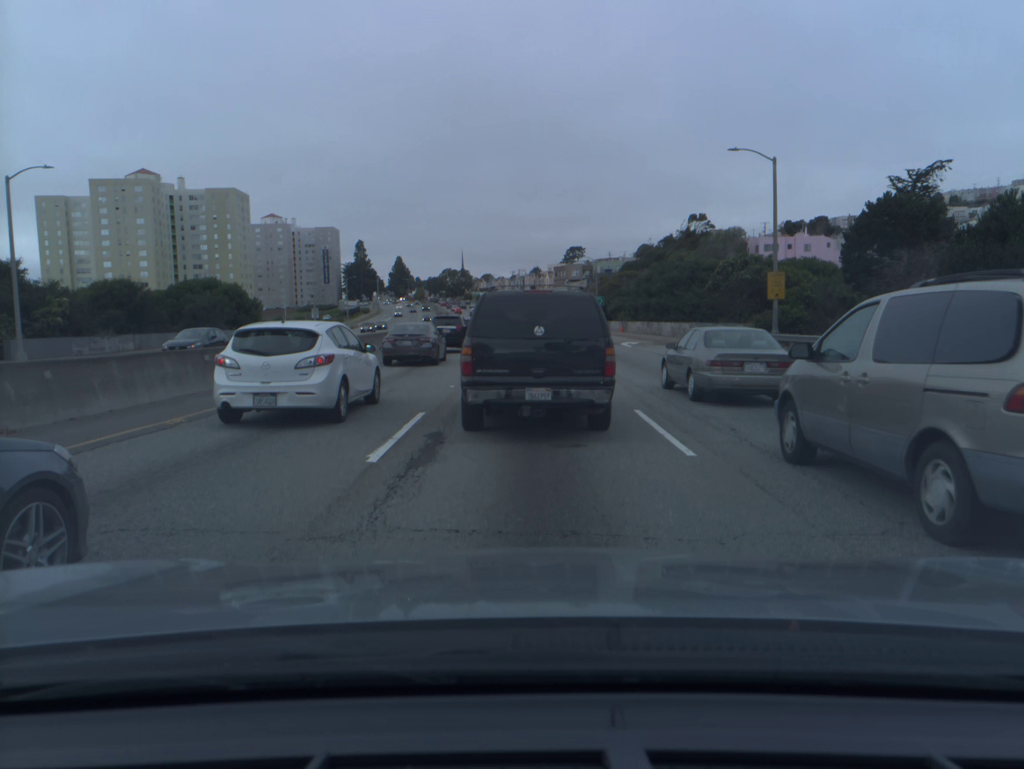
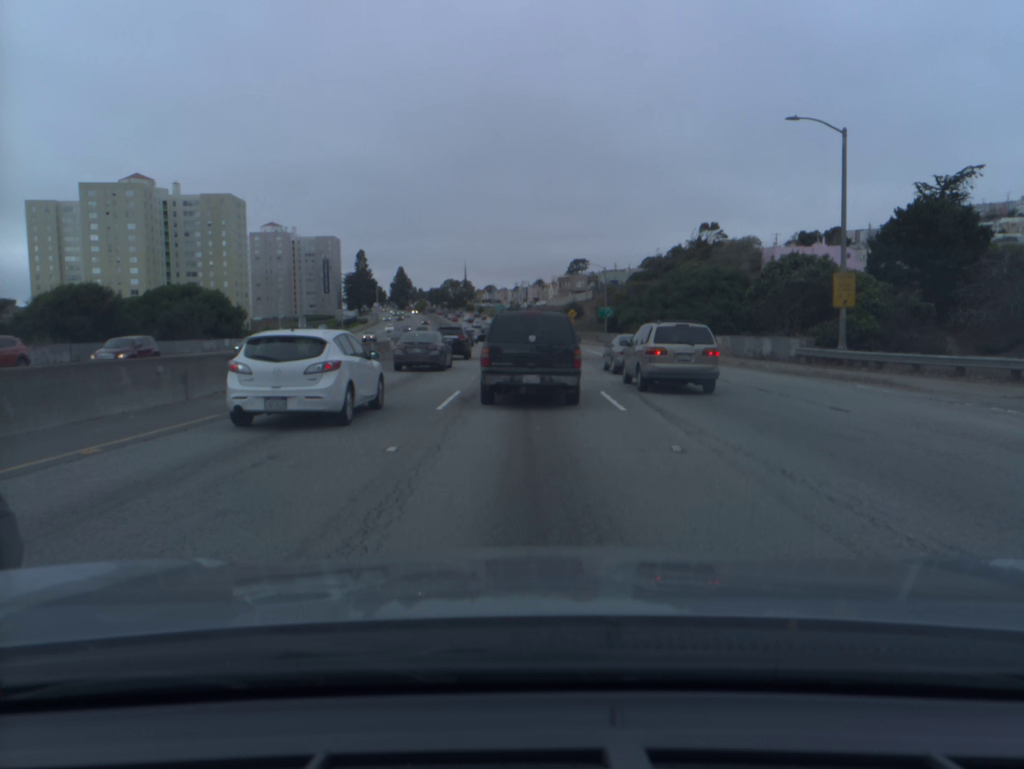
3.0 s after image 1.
(0.0, +8.1) m; 0°
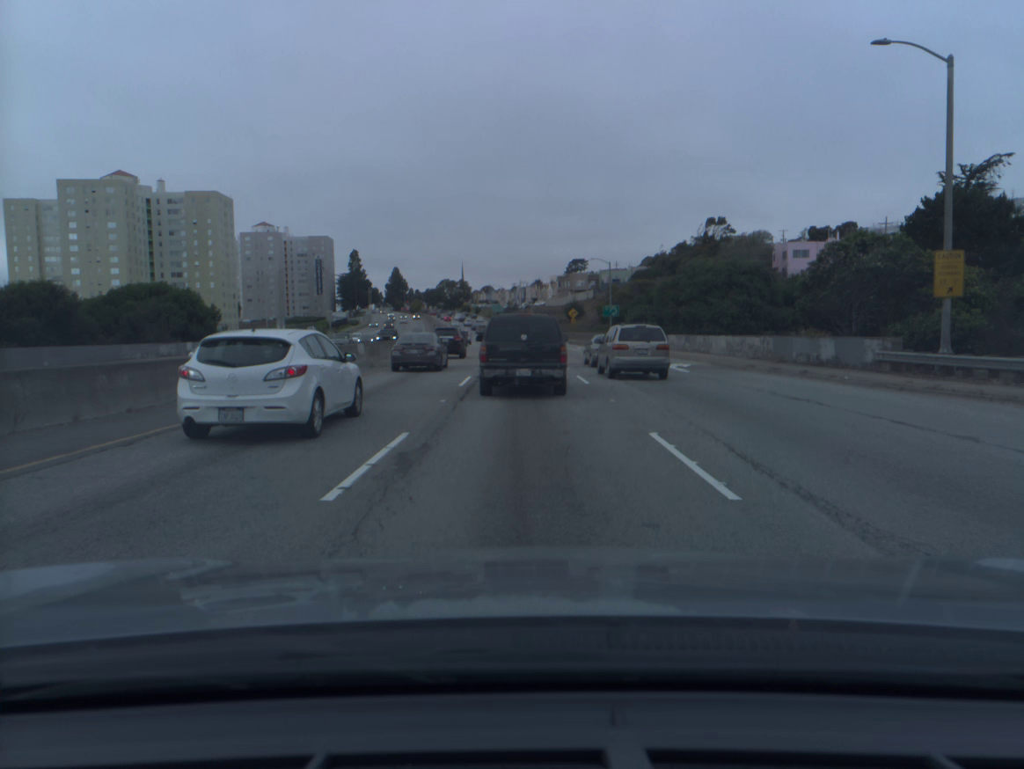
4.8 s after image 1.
(0.0, +7.8) m; 0°
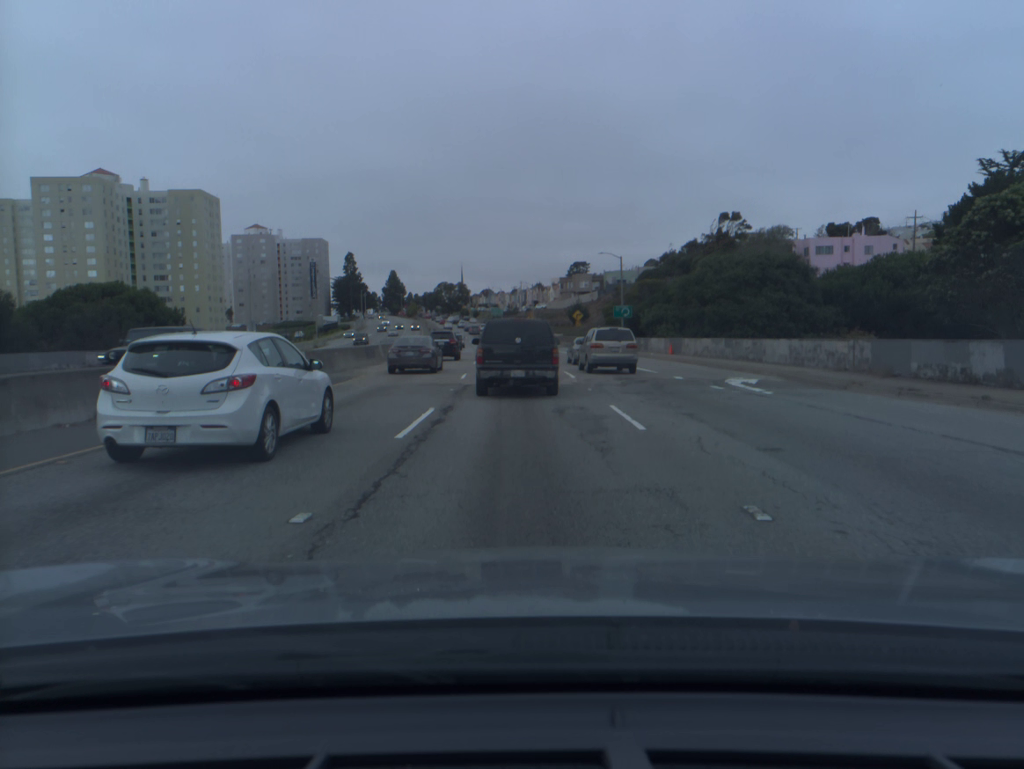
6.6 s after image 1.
(0.0, +10.1) m; 0°
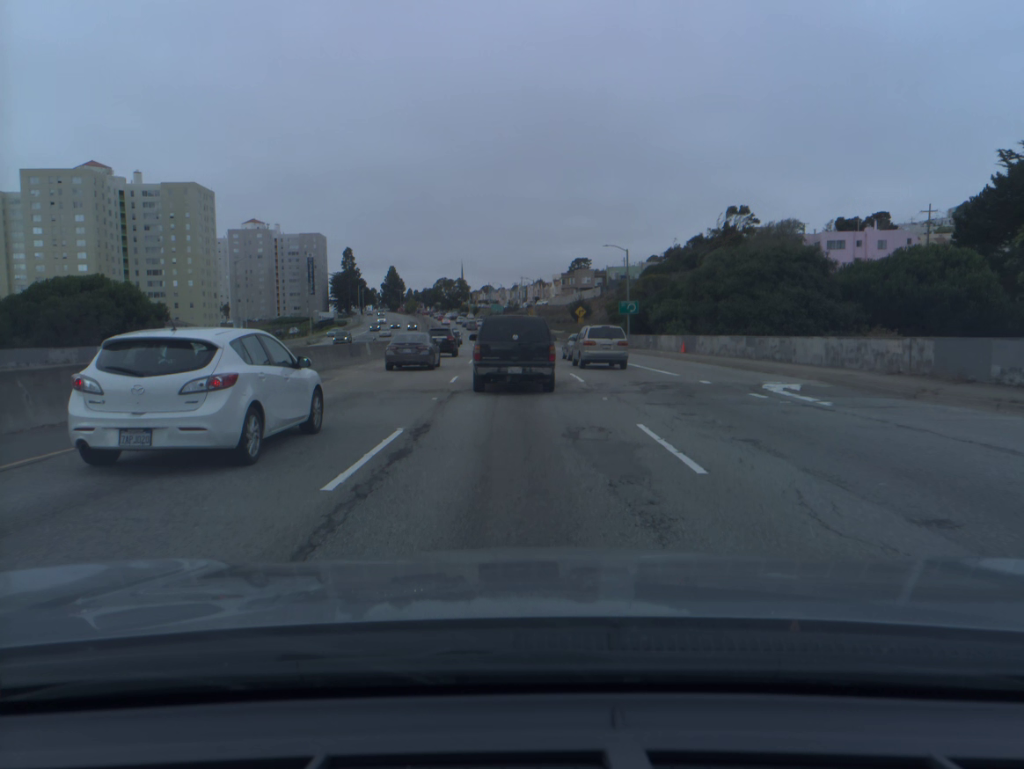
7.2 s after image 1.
(0.0, +3.8) m; 0°
